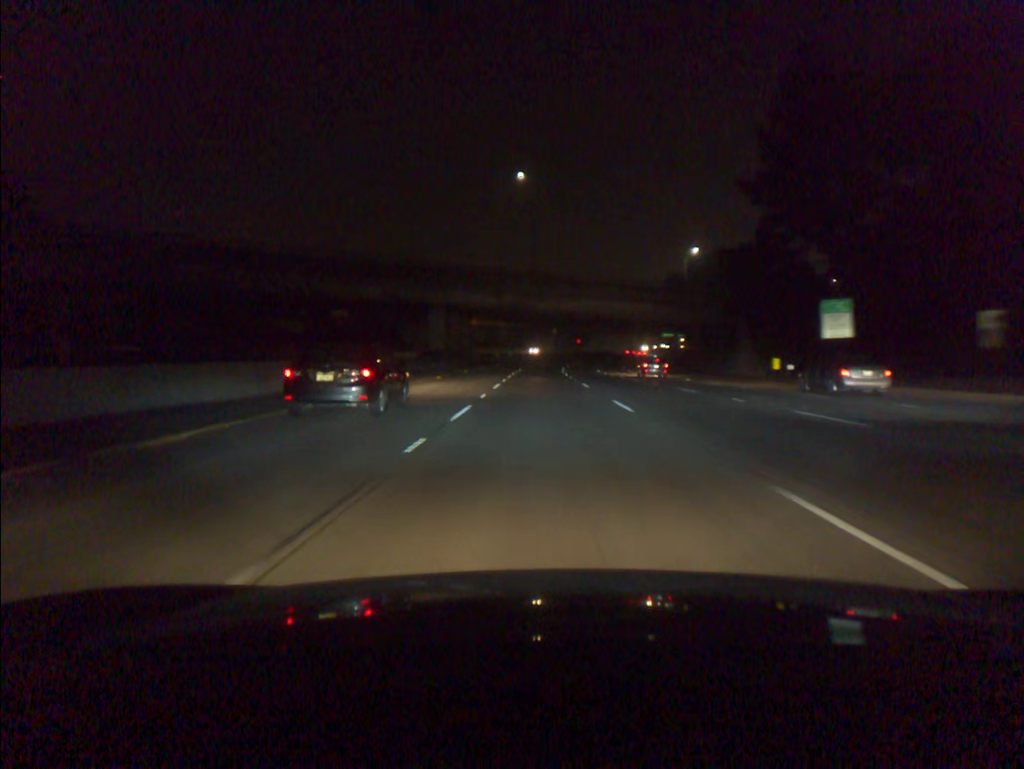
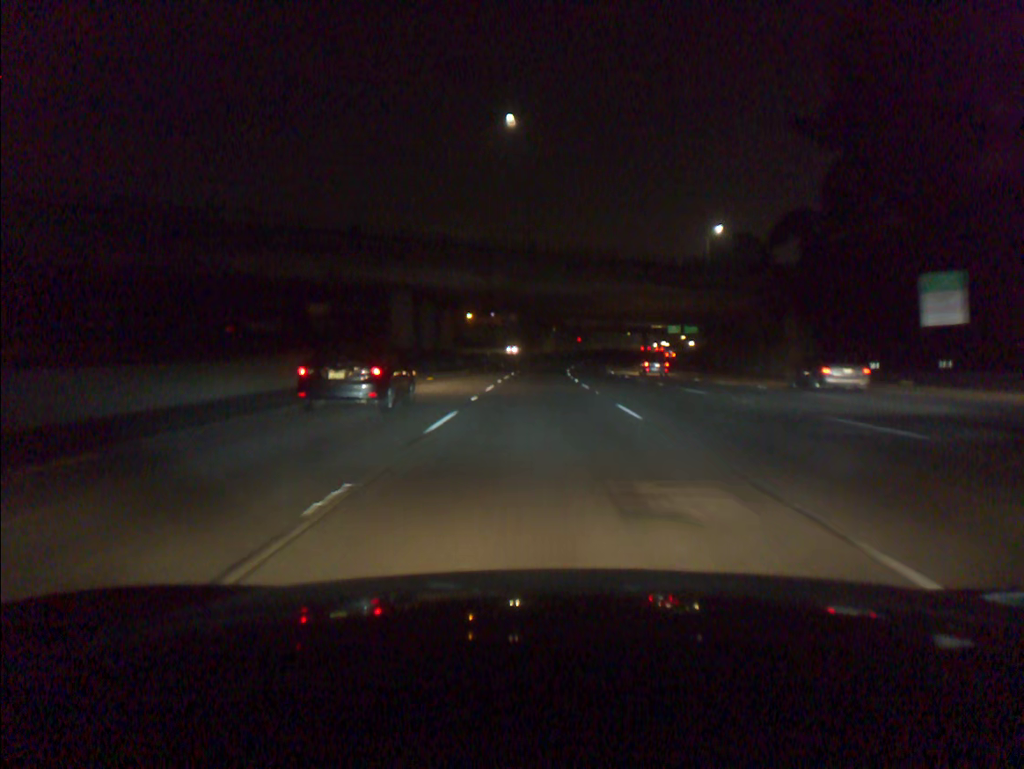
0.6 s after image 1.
(0.0, +16.8) m; 0°
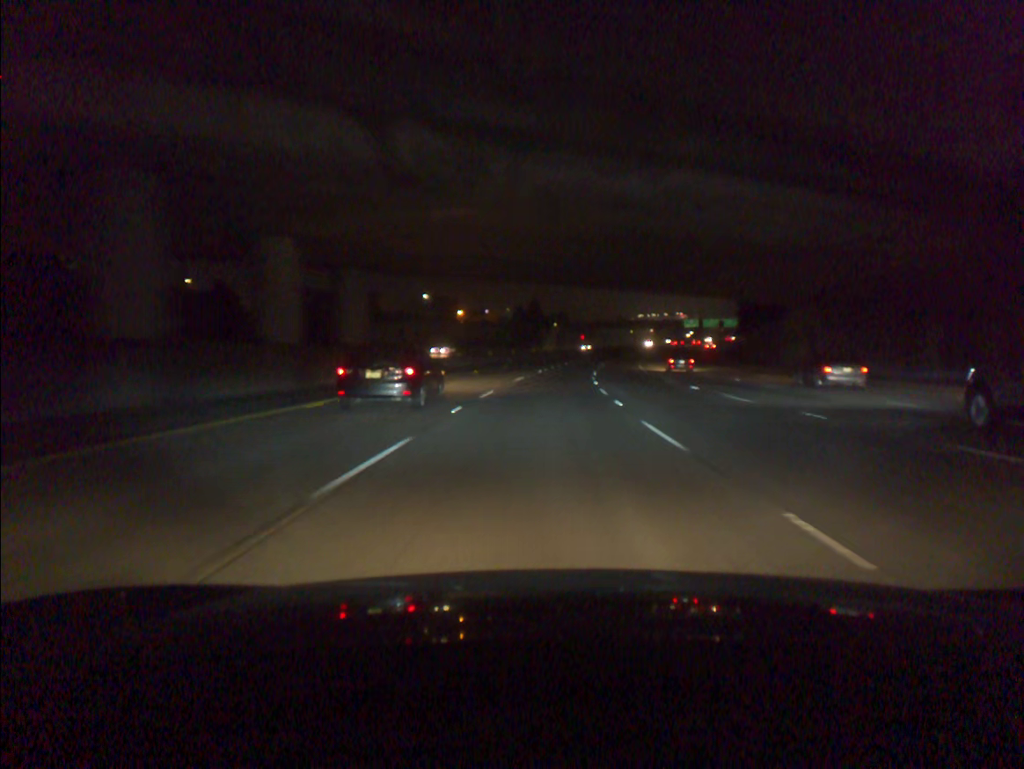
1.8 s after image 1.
(0.0, +34.2) m; 0°
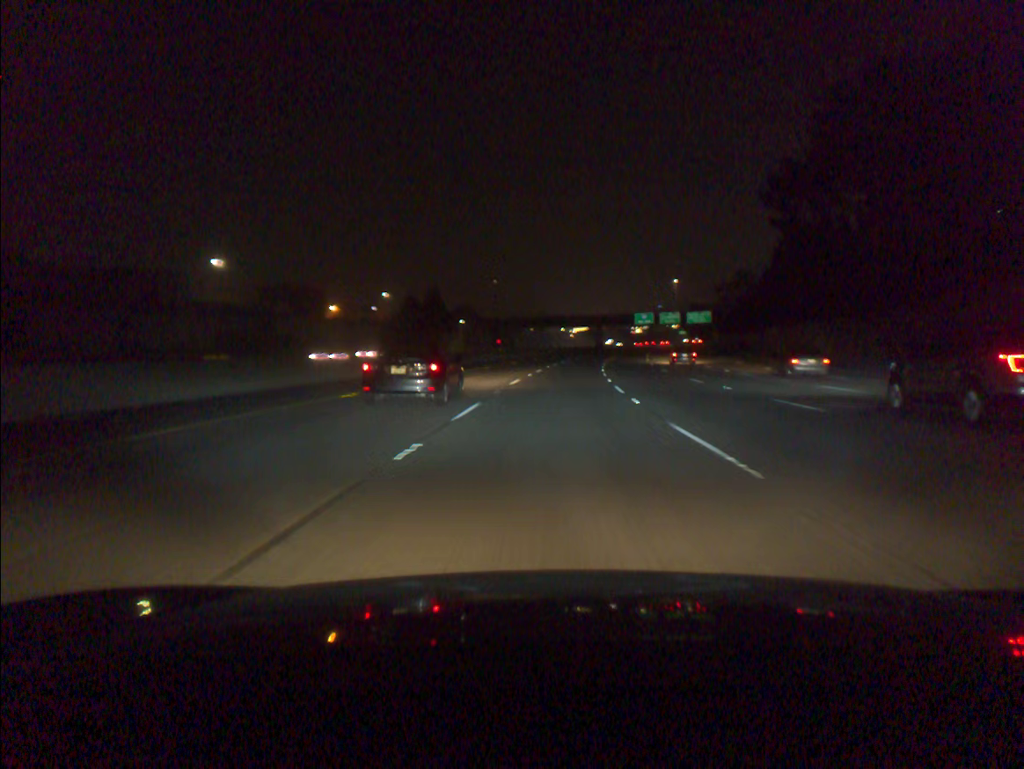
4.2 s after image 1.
(+3.0, +70.0) m; +6°
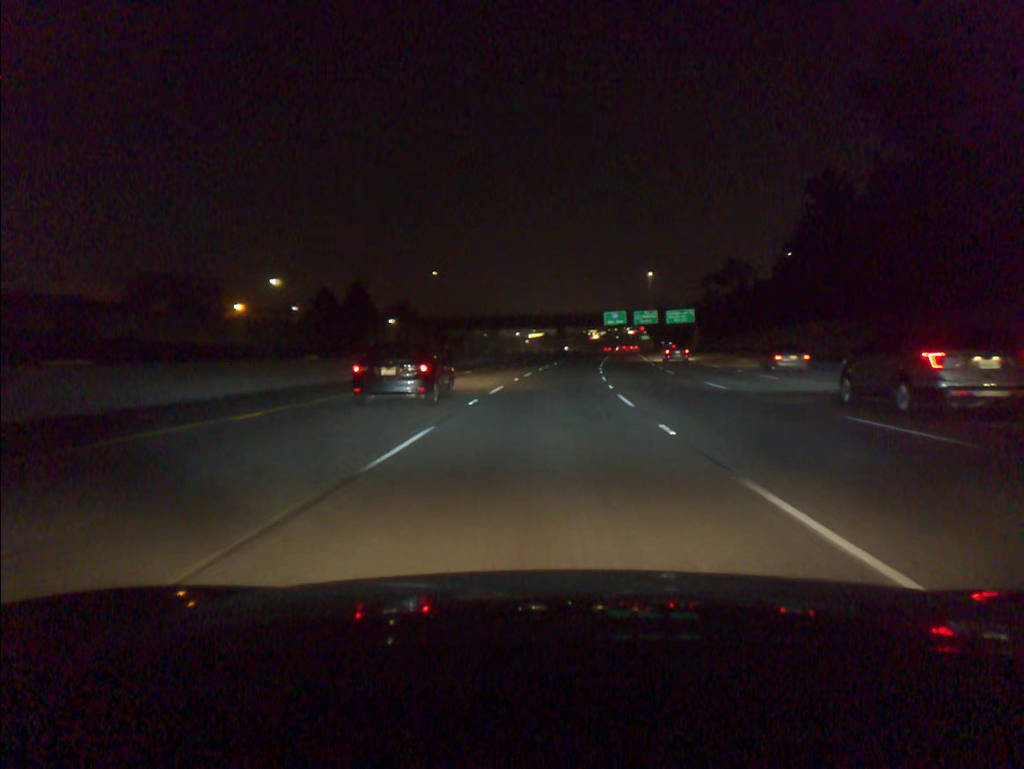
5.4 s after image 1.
(+1.1, +35.0) m; +3°
